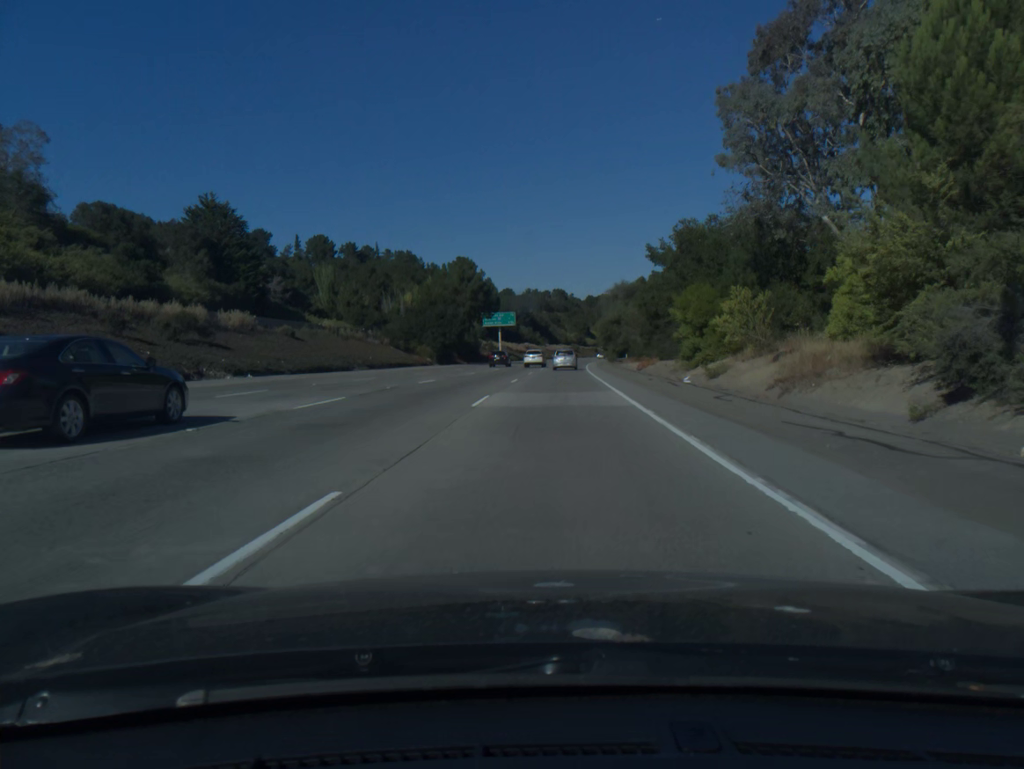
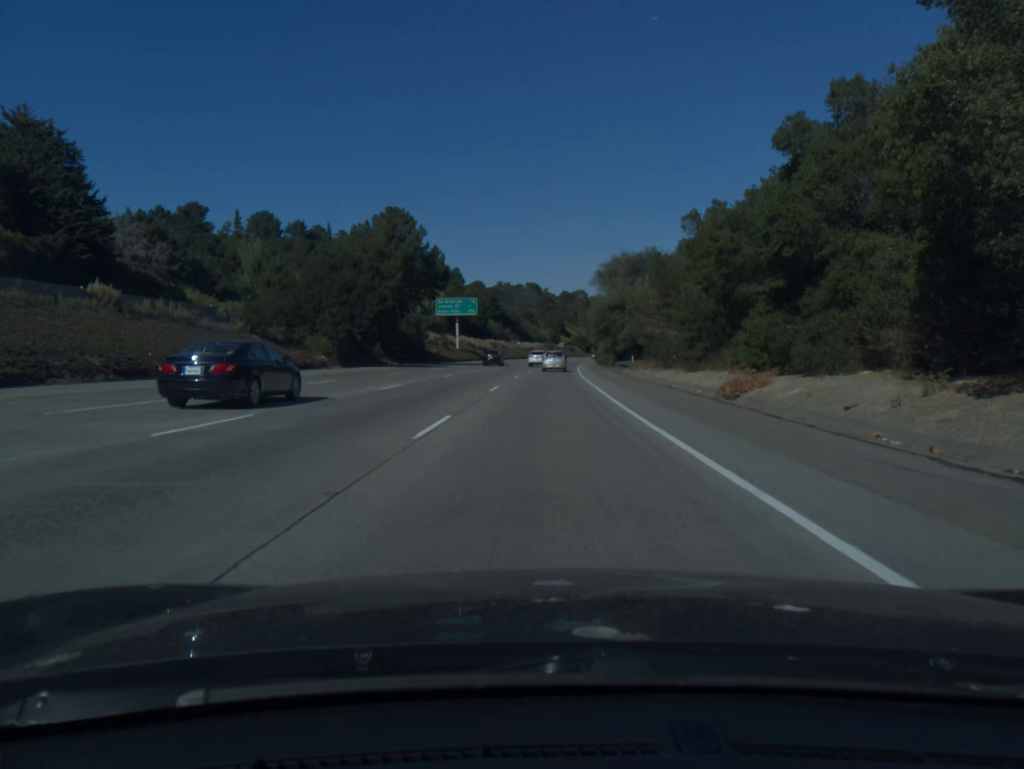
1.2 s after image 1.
(+0.7, +34.8) m; +2°
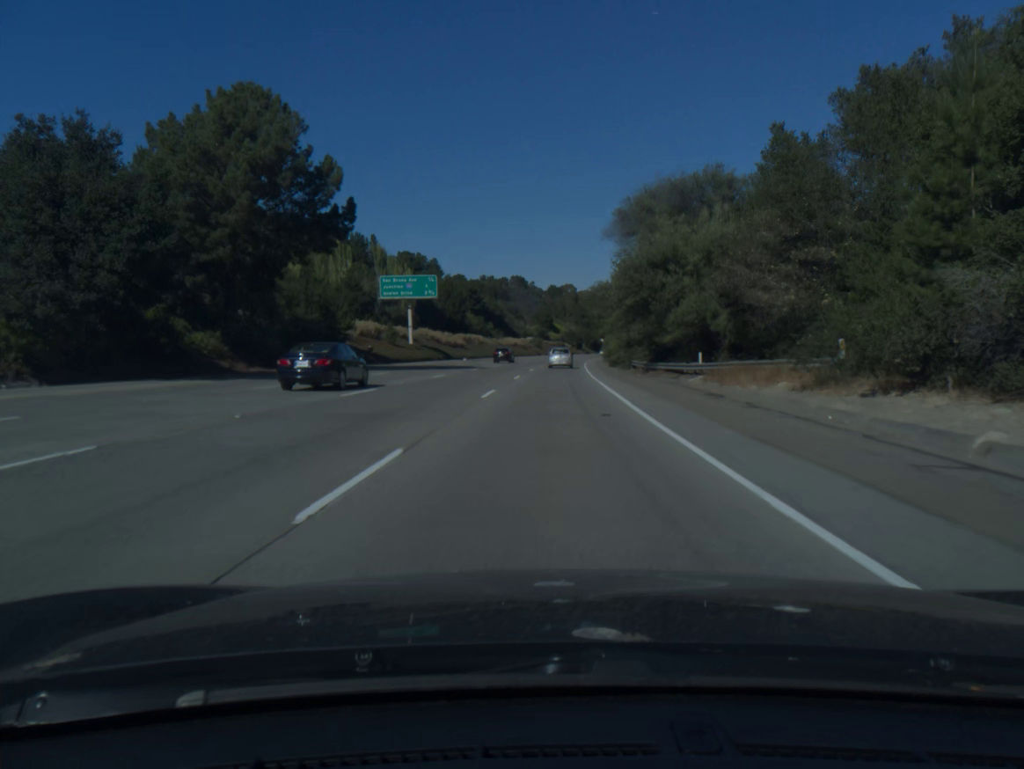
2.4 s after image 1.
(+0.4, +34.8) m; +1°
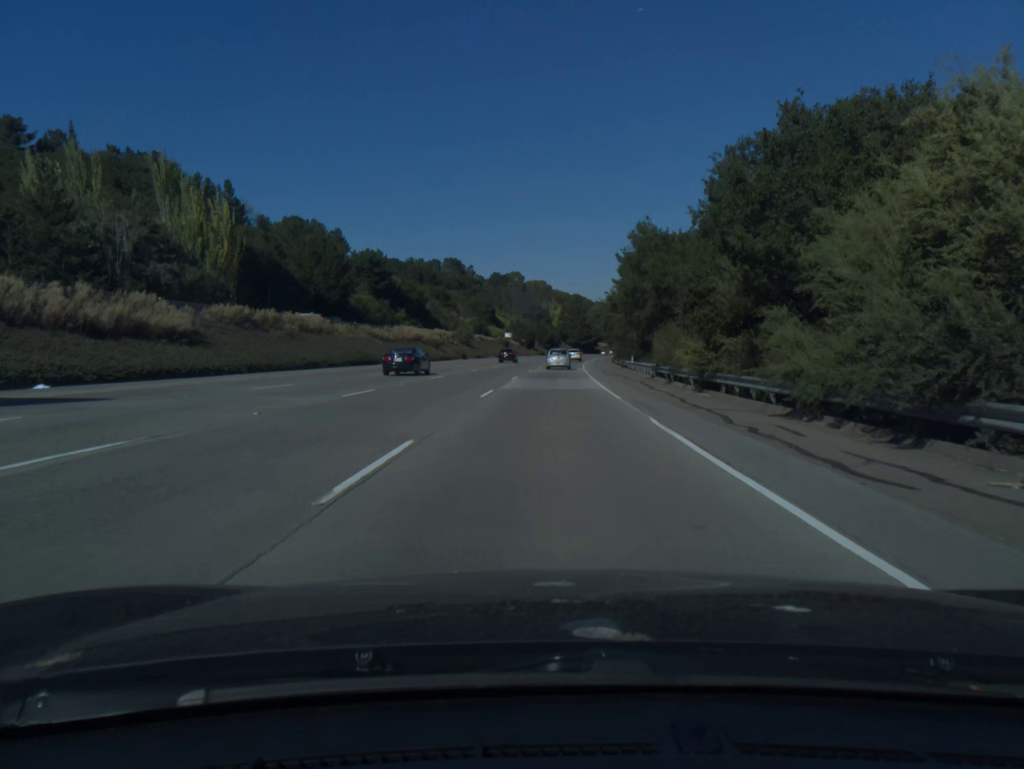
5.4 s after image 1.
(+2.8, +86.8) m; +4°
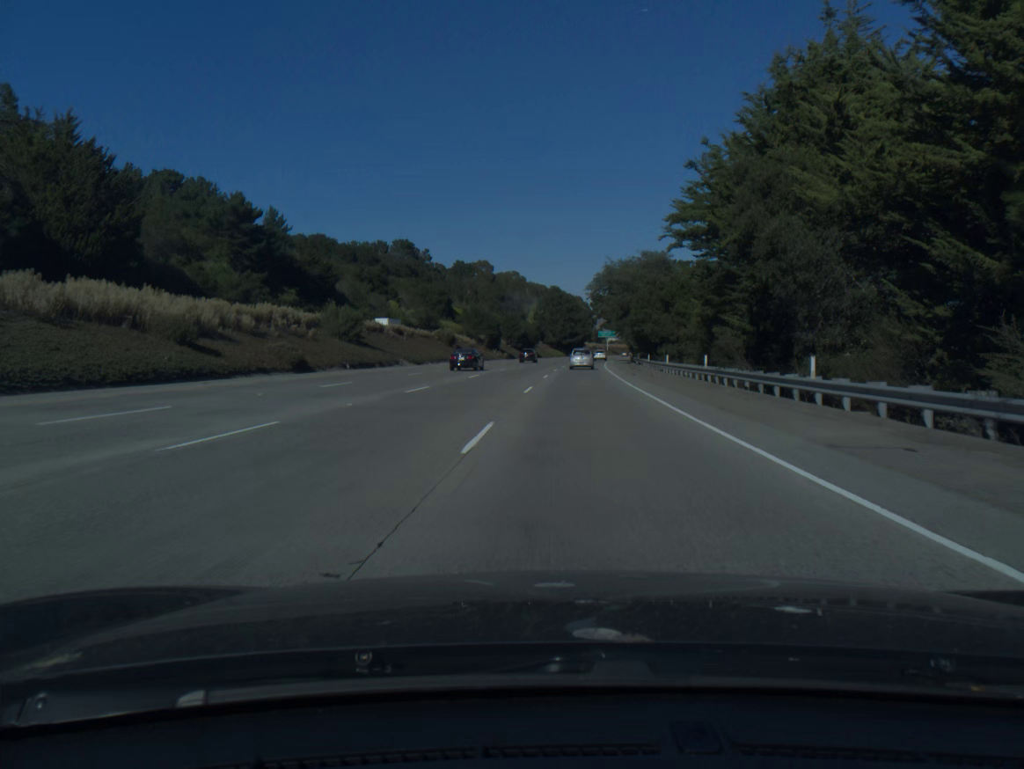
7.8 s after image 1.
(+1.2, +69.3) m; +2°
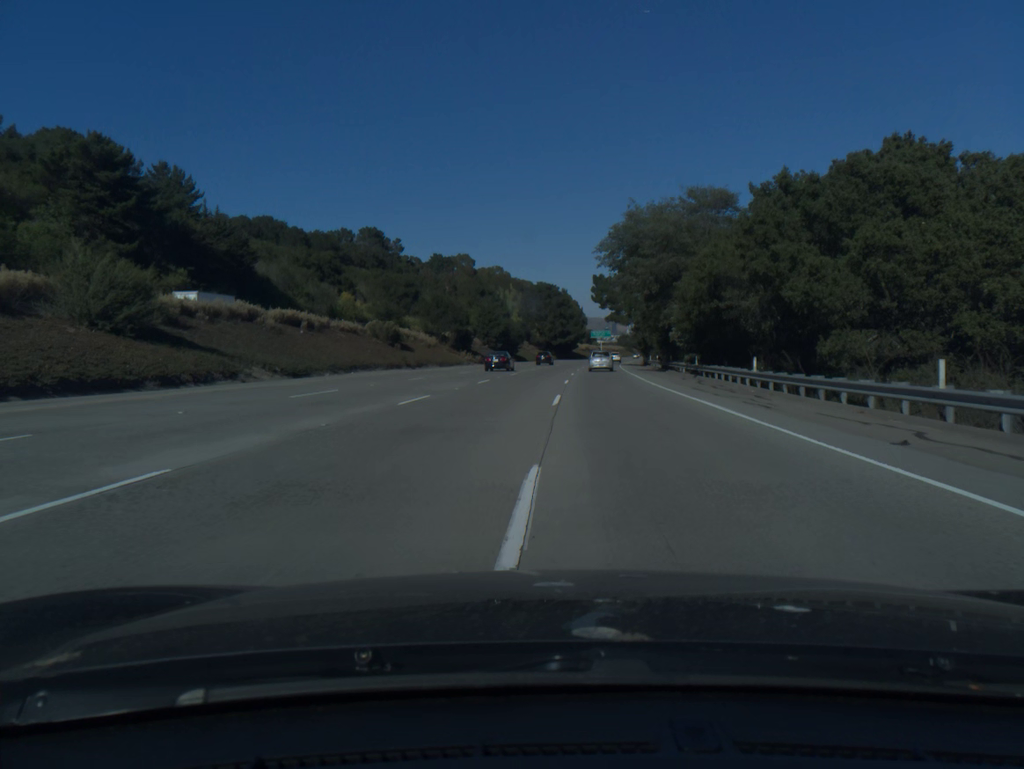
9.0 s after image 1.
(+0.3, +34.8) m; +1°
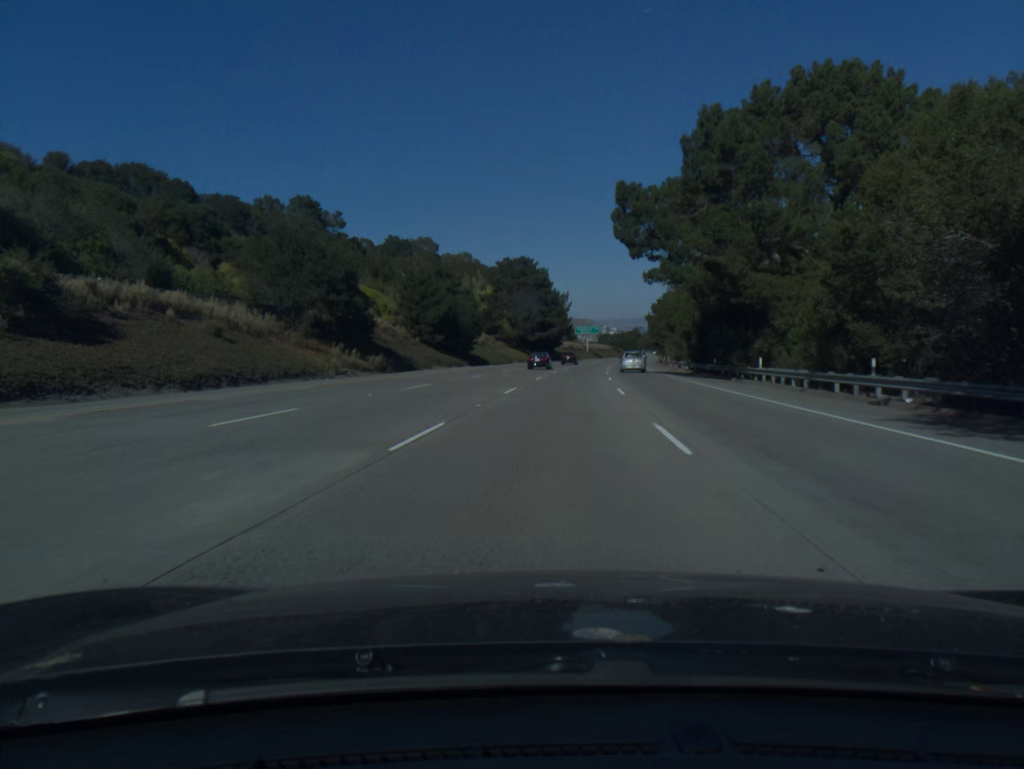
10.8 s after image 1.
(+0.7, +52.7) m; +2°
